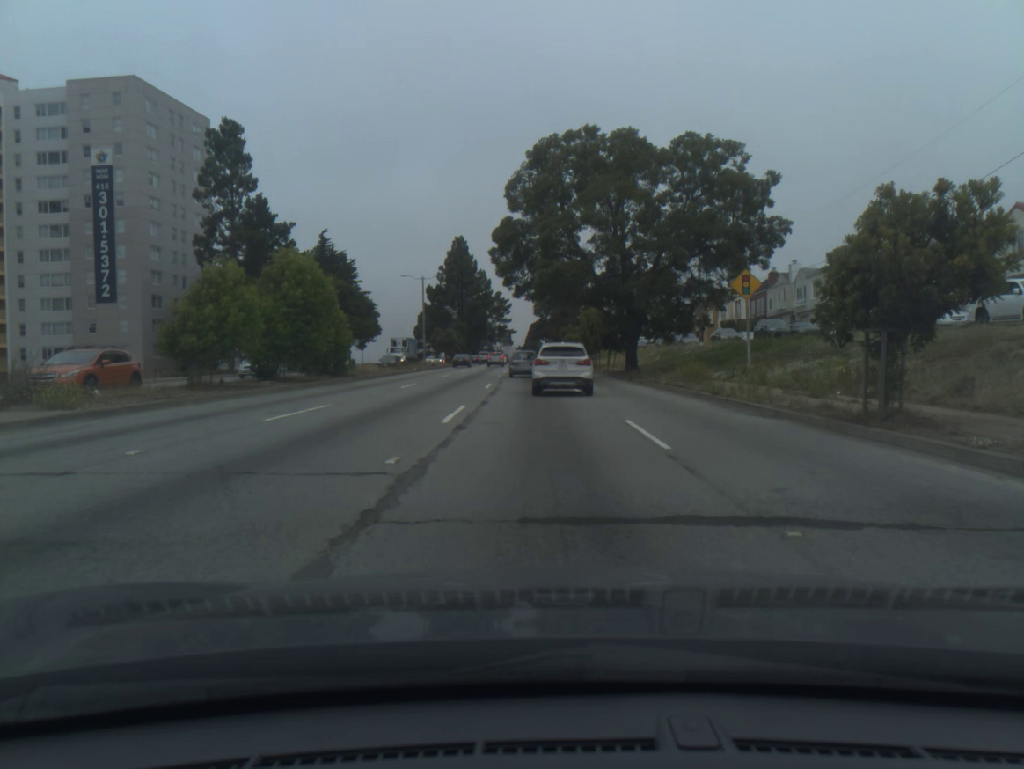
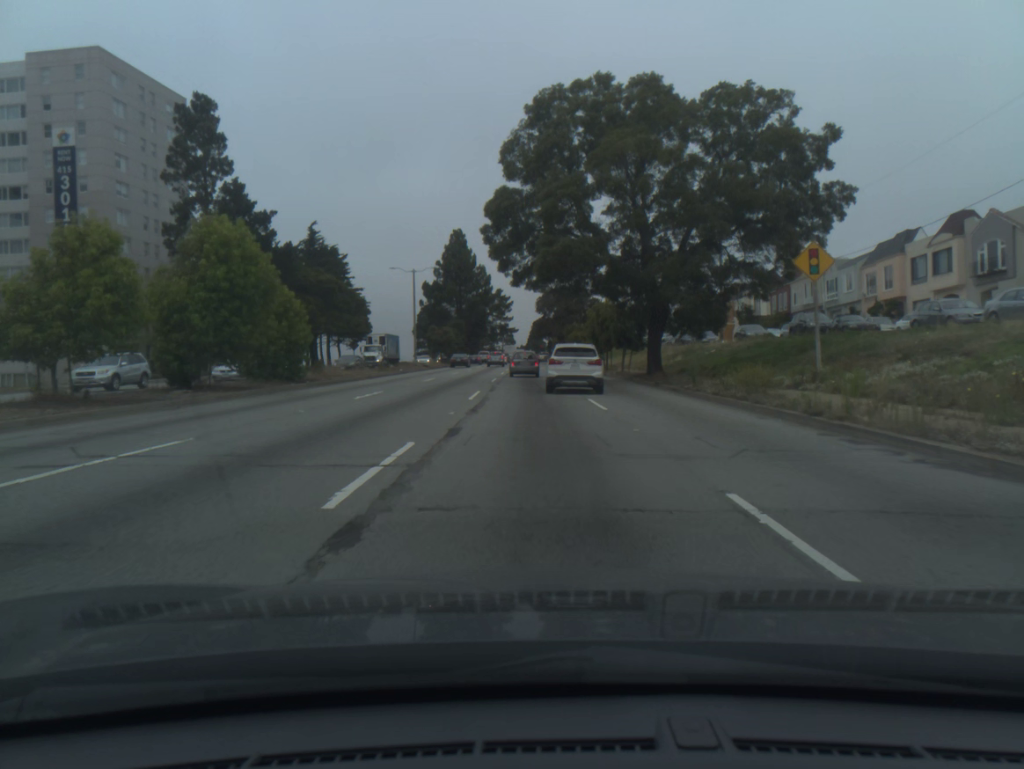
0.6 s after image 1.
(0.0, +7.6) m; 0°
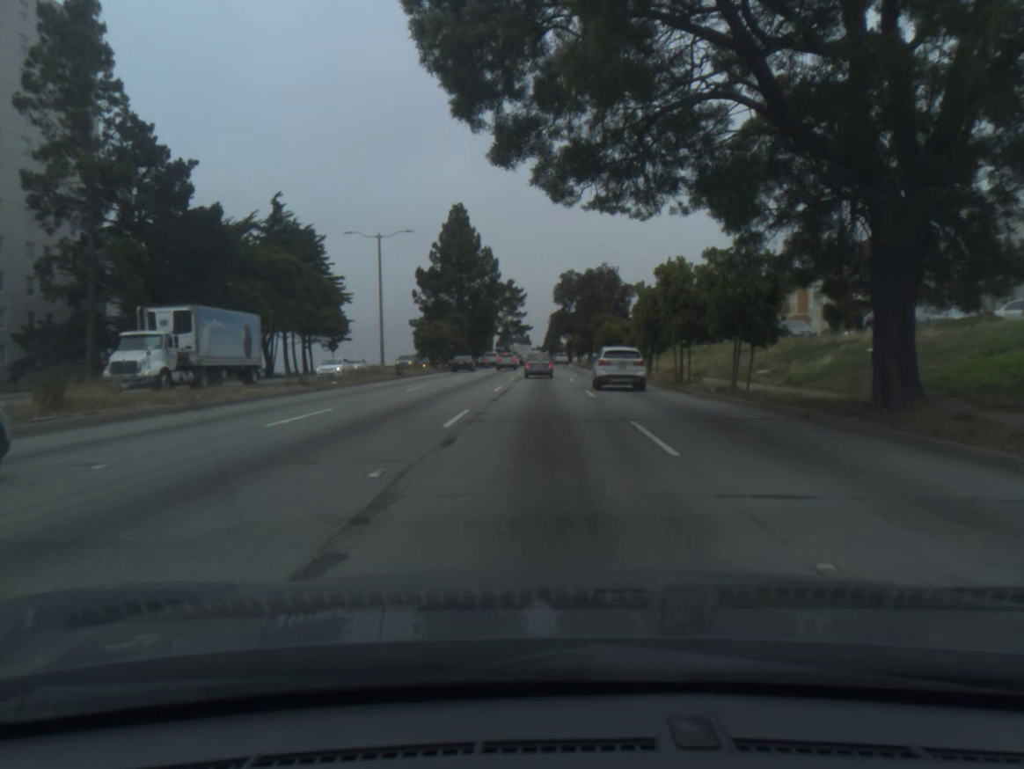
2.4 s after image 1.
(-0.3, +22.7) m; -1°
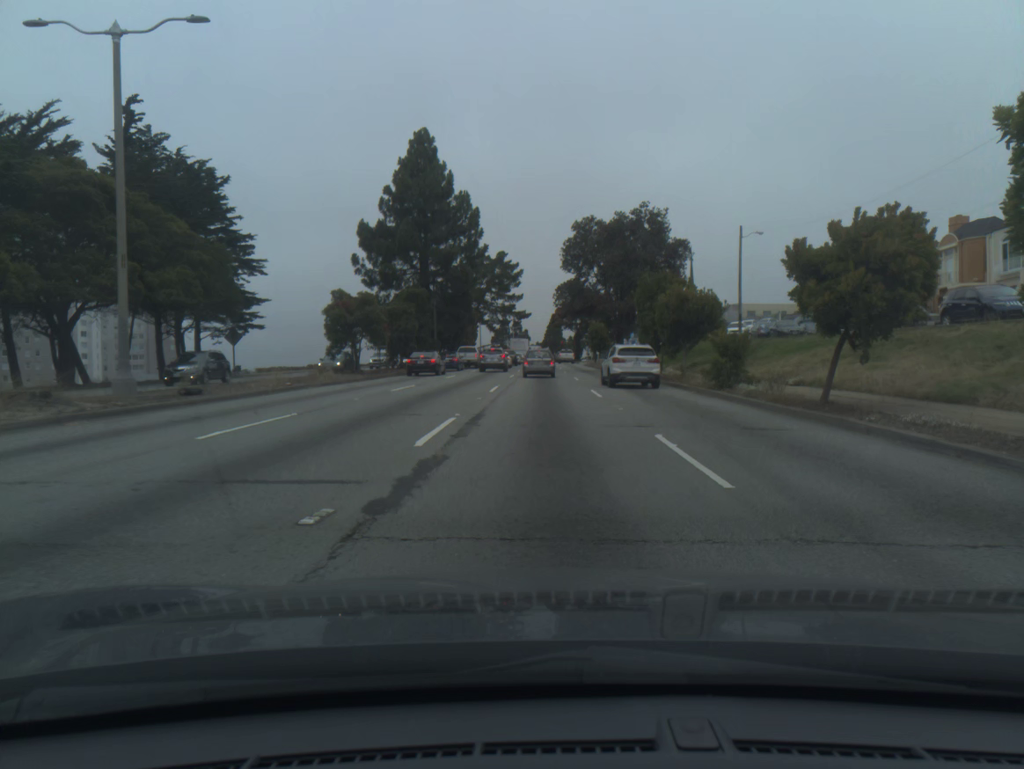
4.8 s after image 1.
(-0.1, +31.8) m; 0°
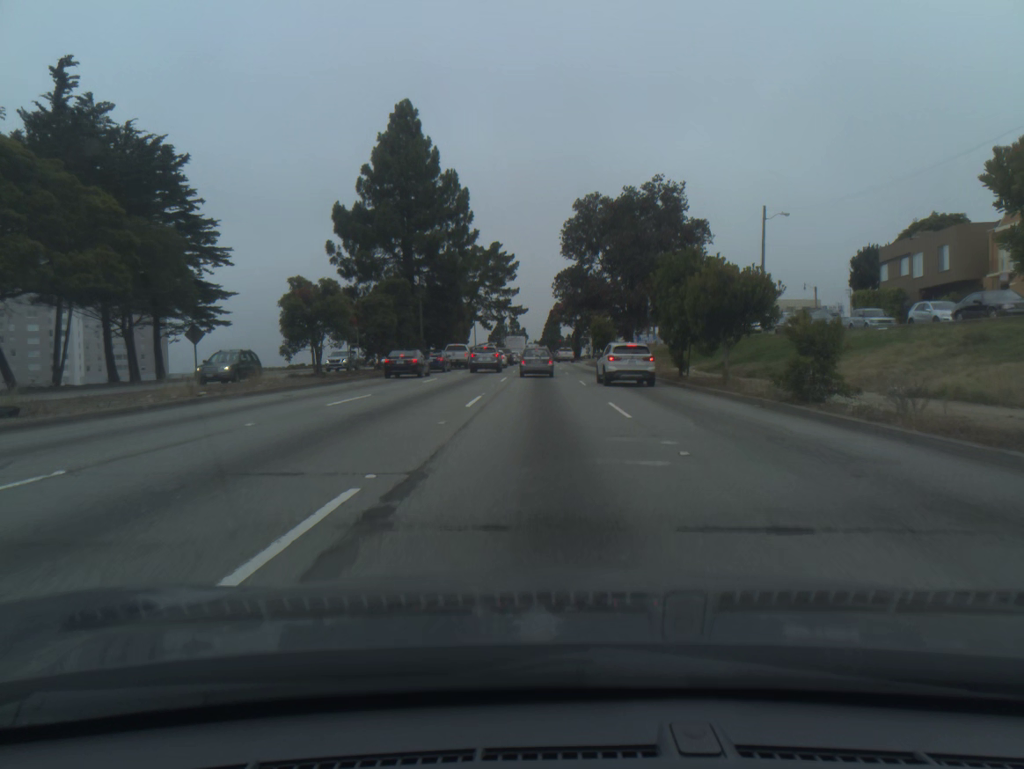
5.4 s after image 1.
(0.0, +7.7) m; 0°
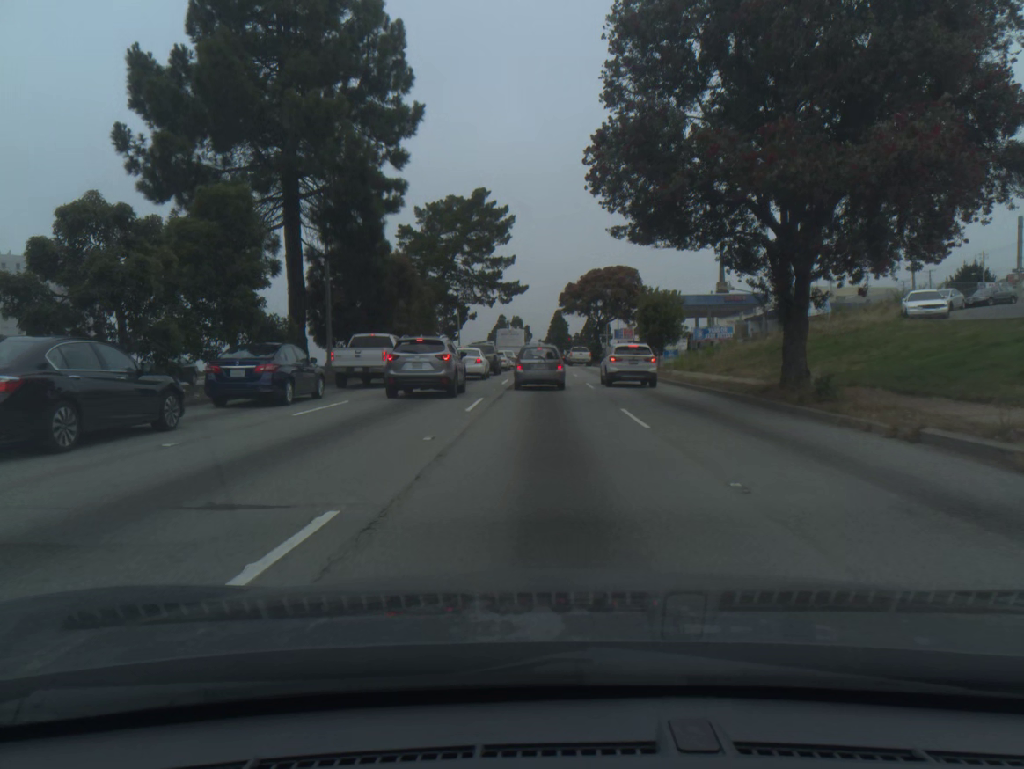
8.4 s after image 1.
(-0.2, +31.9) m; -1°
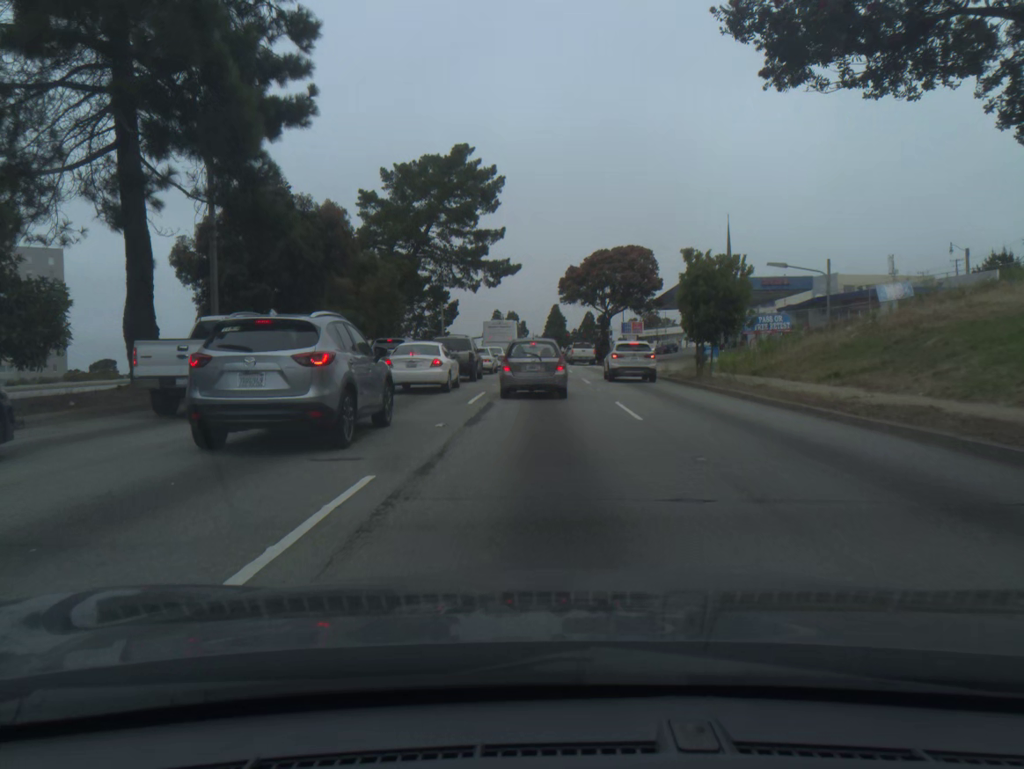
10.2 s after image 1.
(+0.1, +13.1) m; 0°
